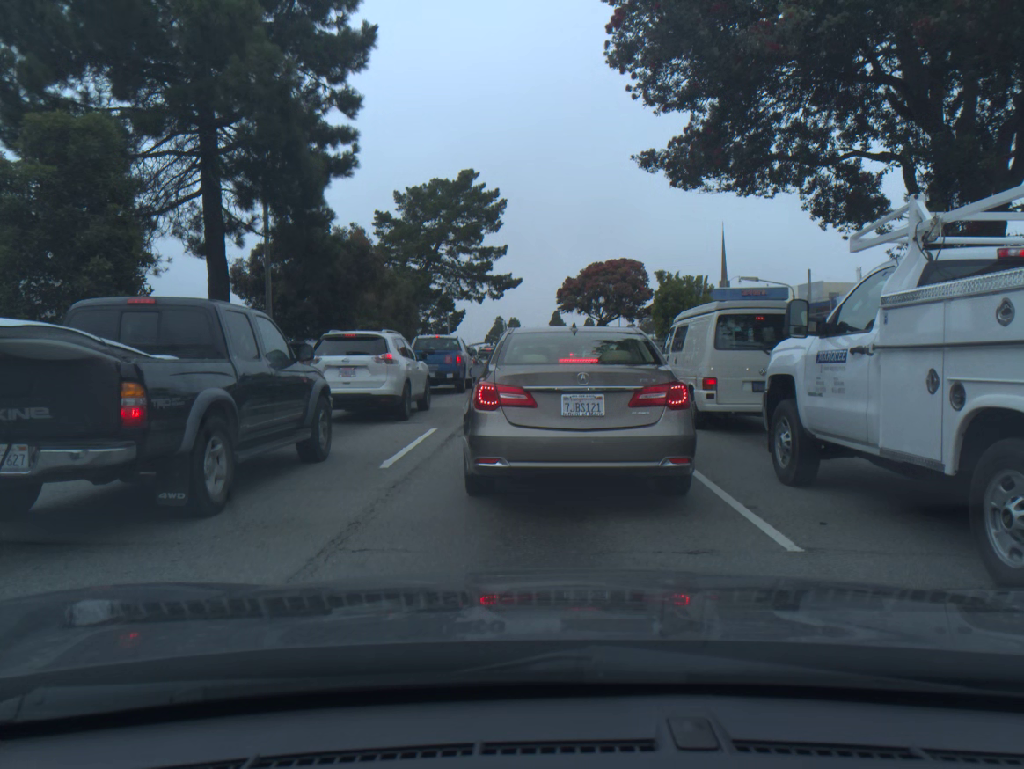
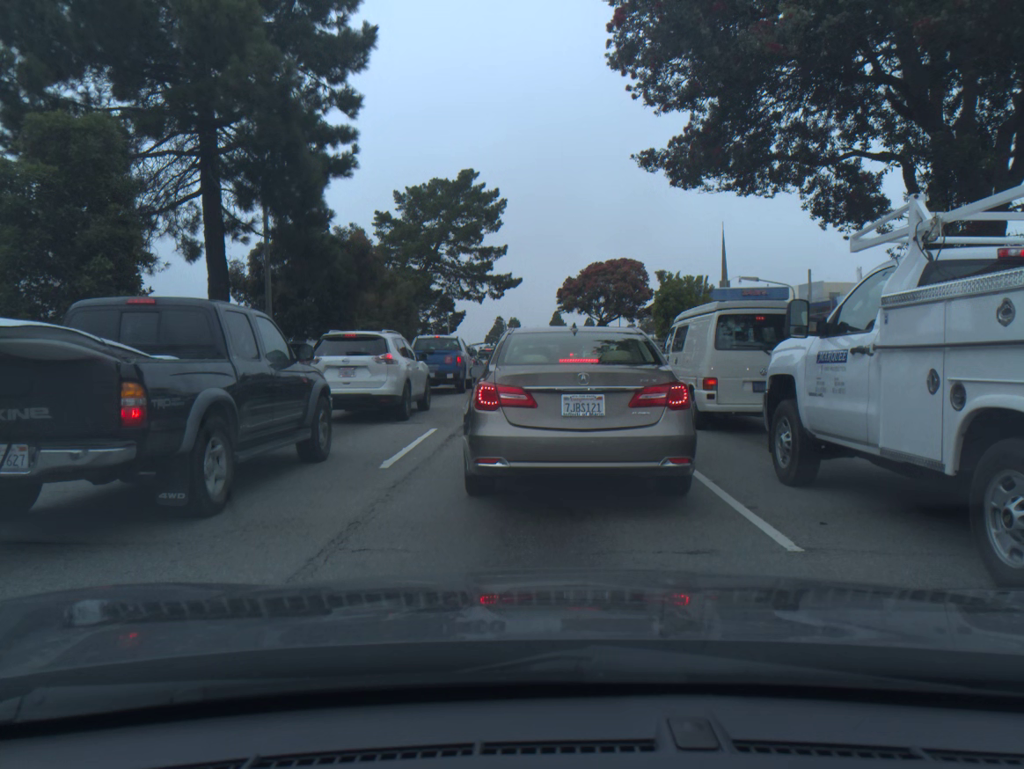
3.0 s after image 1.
(0.0, 0.0) m; 0°
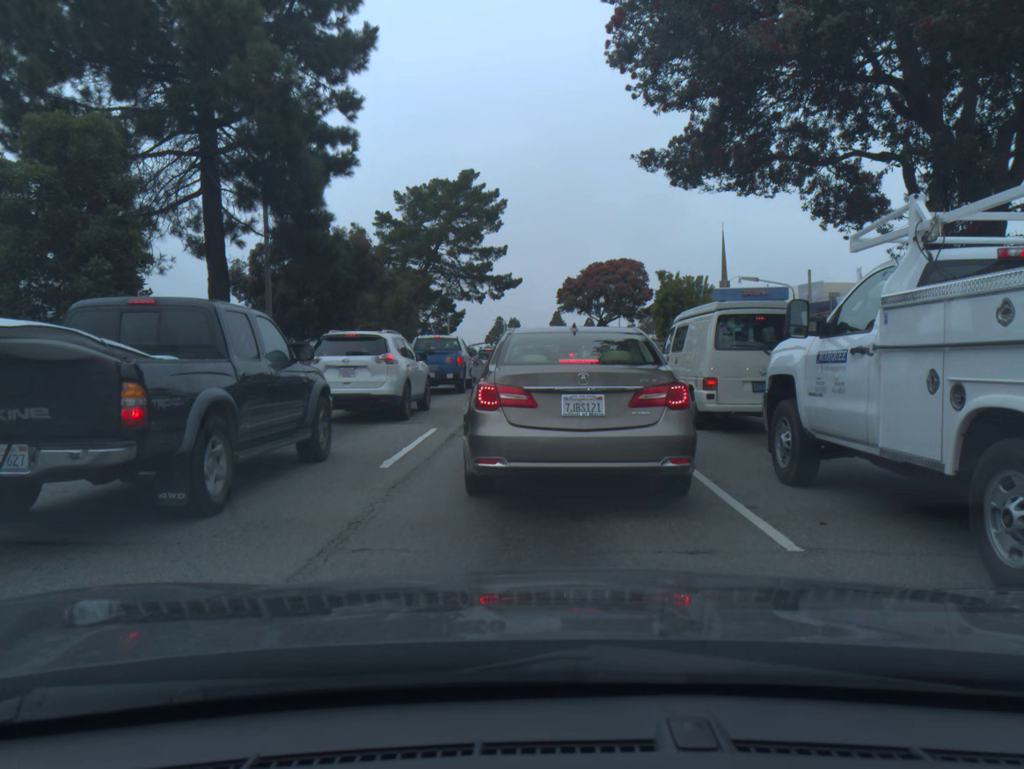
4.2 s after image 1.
(0.0, 0.0) m; 0°
